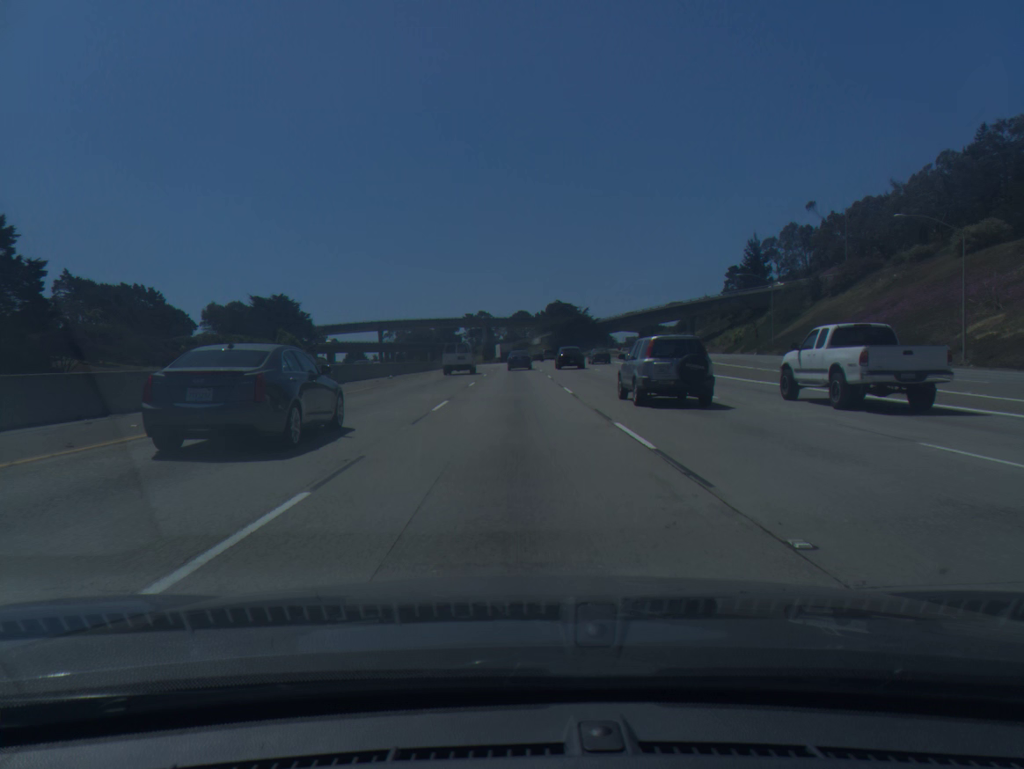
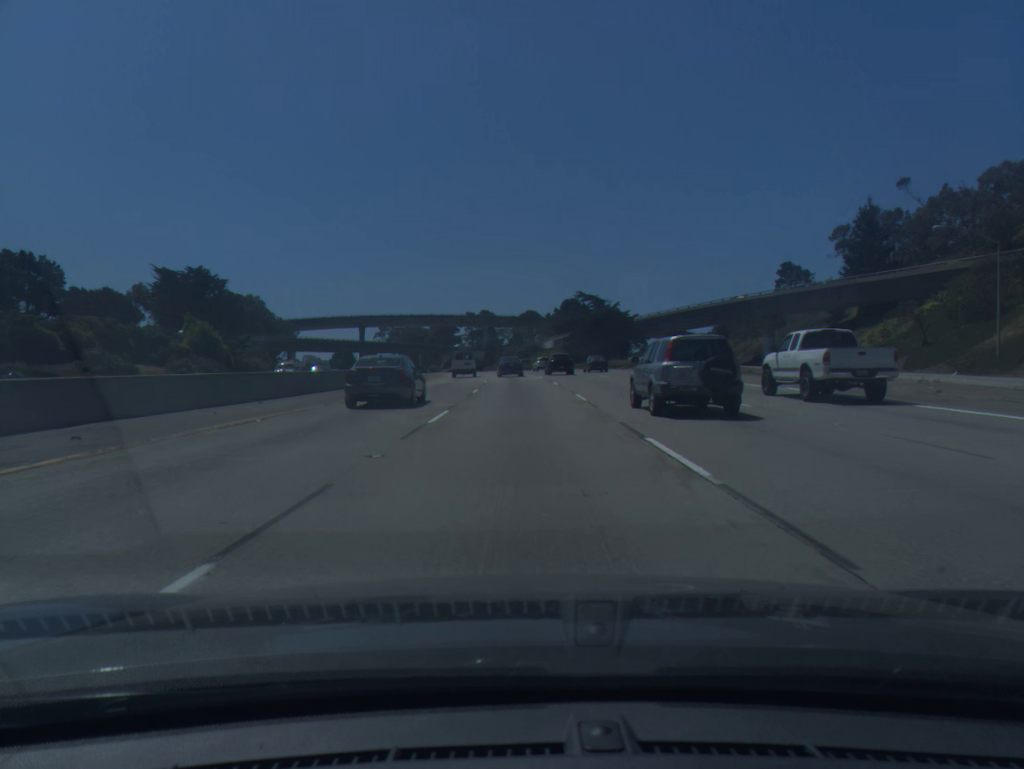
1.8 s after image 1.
(-0.3, +46.2) m; 0°
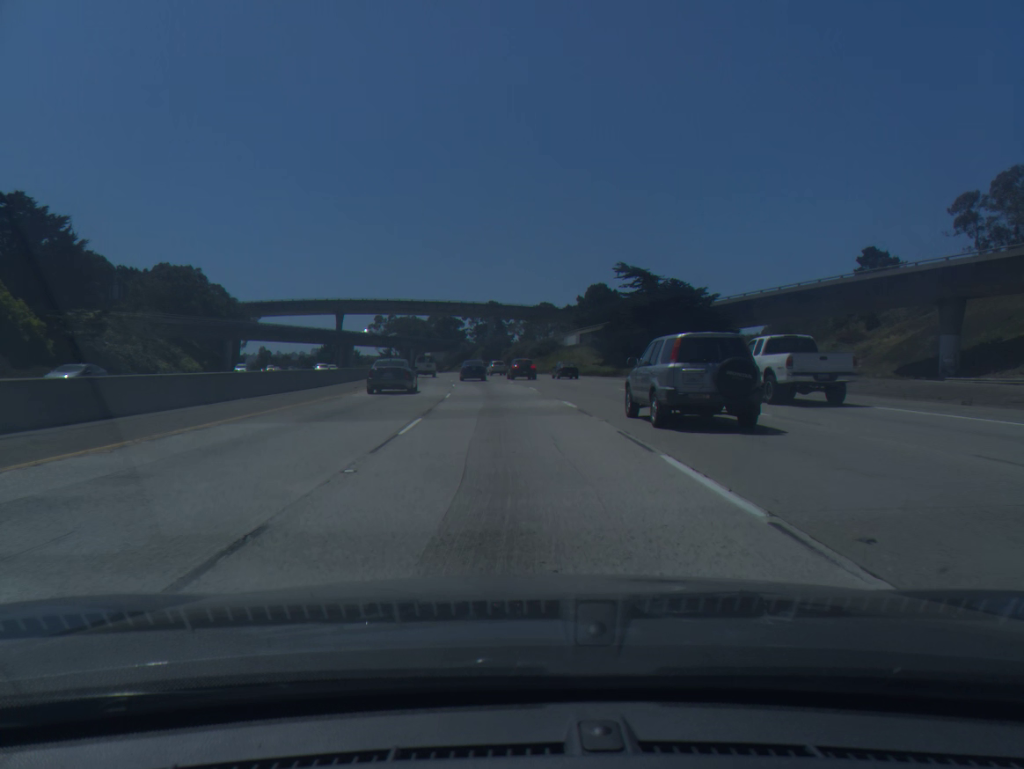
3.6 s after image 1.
(-0.1, +46.1) m; -1°
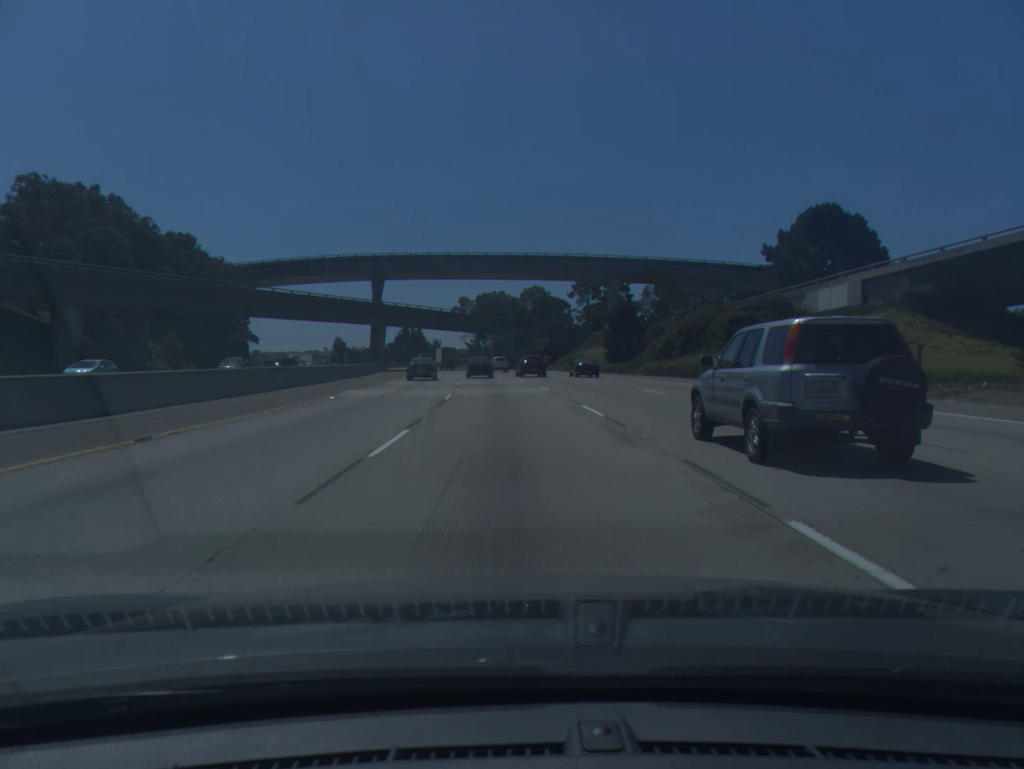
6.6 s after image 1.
(-5.0, +76.4) m; -8°
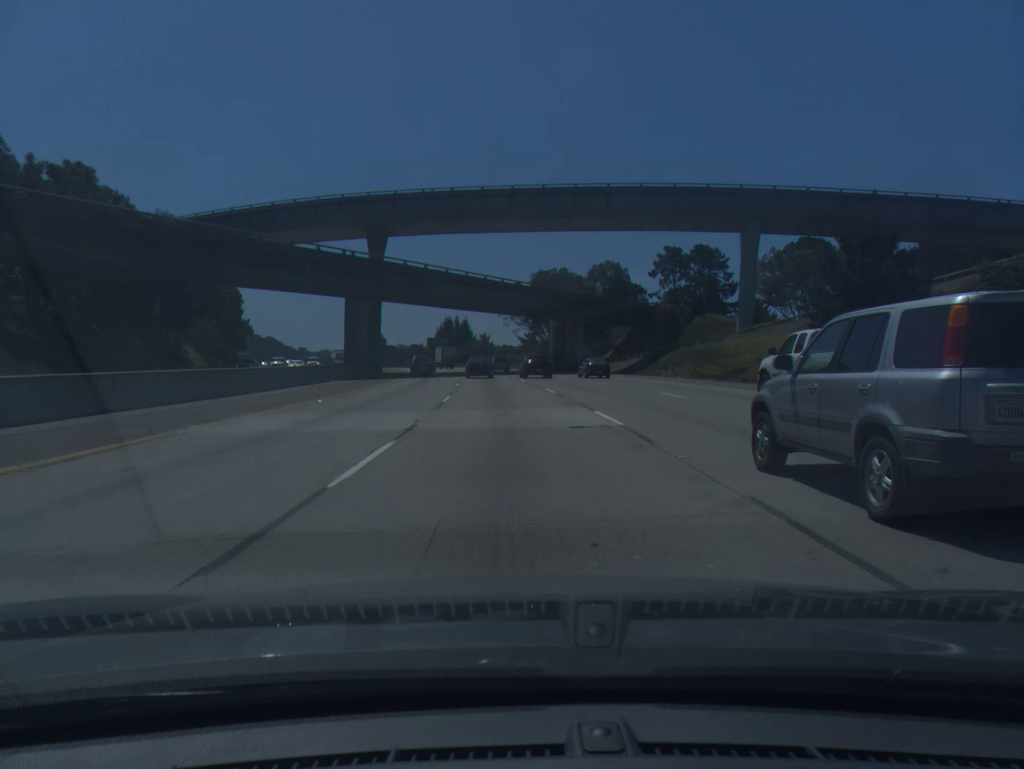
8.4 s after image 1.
(-1.6, +46.0) m; -4°
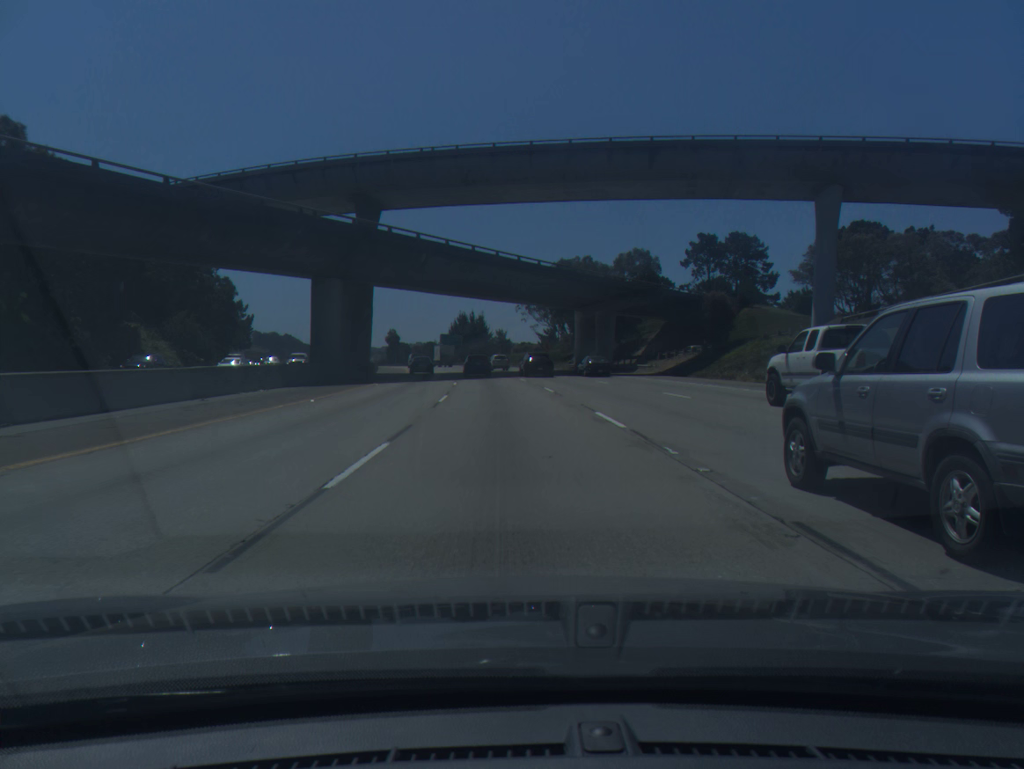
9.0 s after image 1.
(-0.2, +15.3) m; -1°
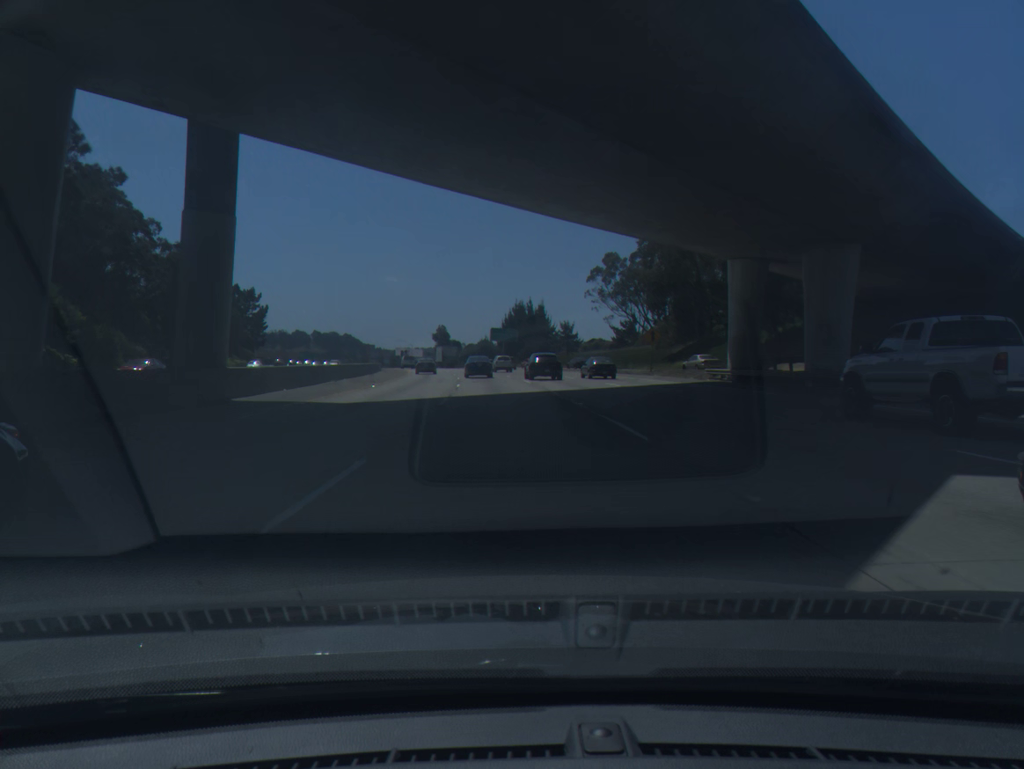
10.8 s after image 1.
(-1.8, +45.6) m; -4°
